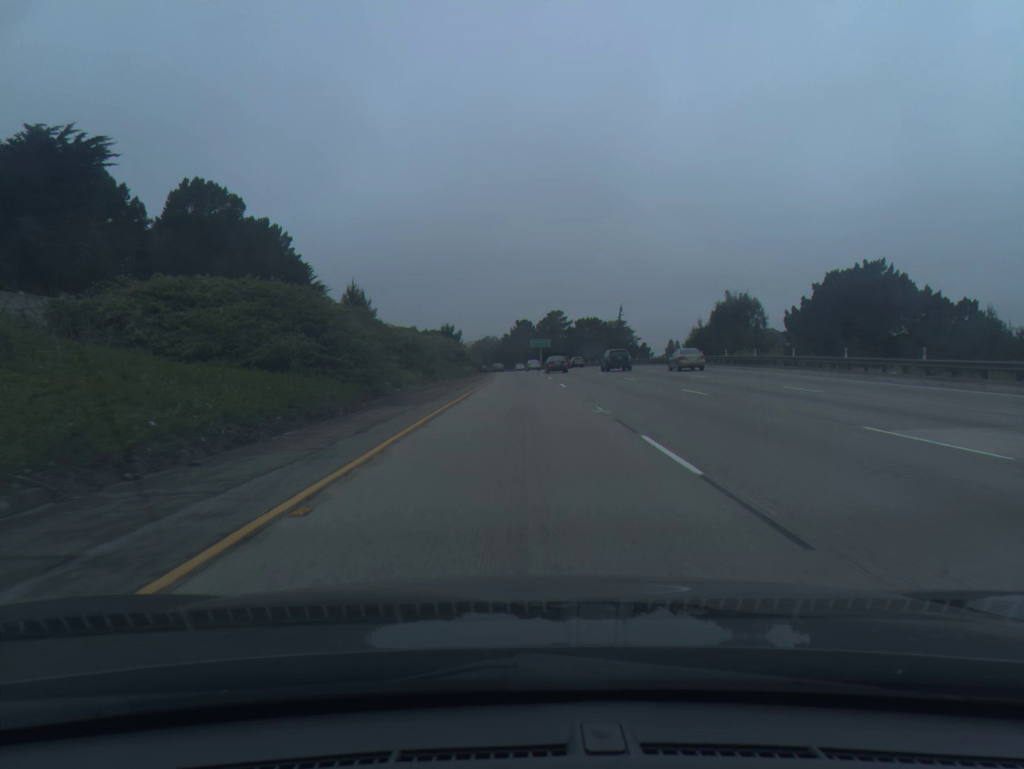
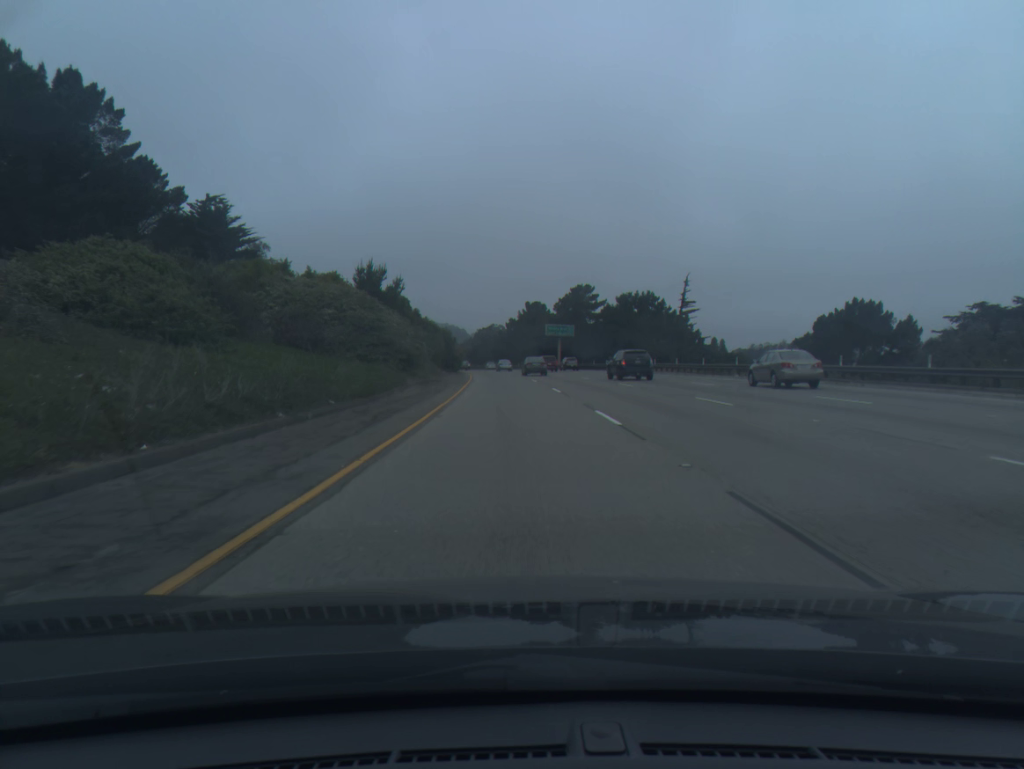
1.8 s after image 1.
(0.0, +62.0) m; -1°
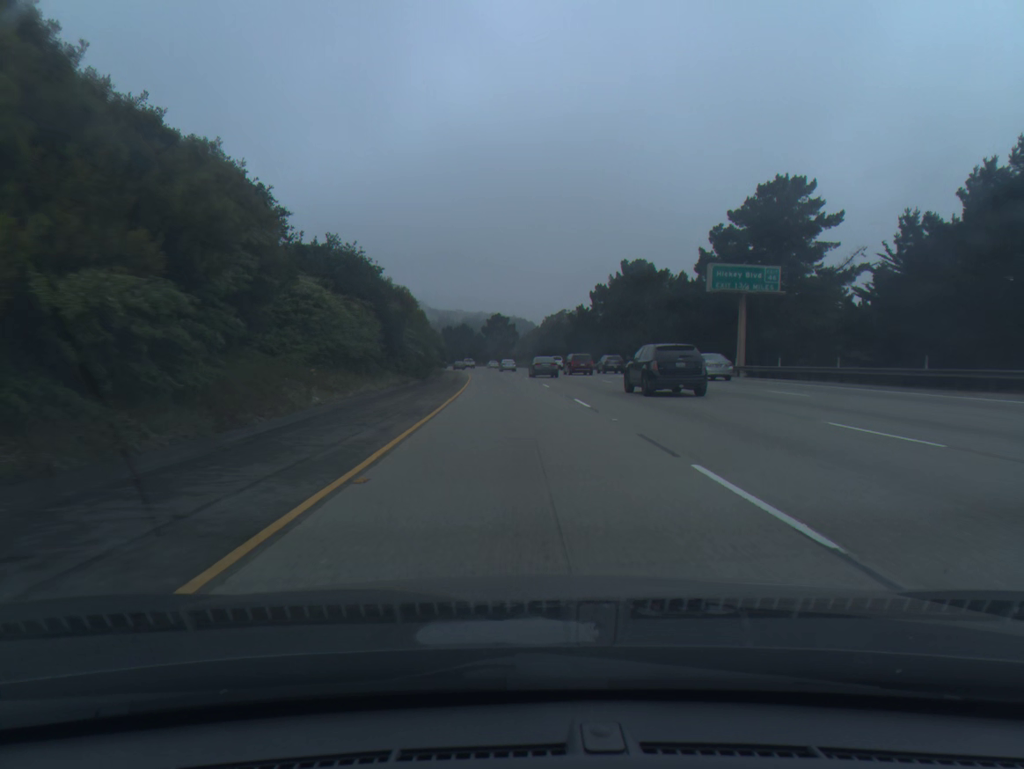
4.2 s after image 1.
(-3.6, +82.3) m; -5°
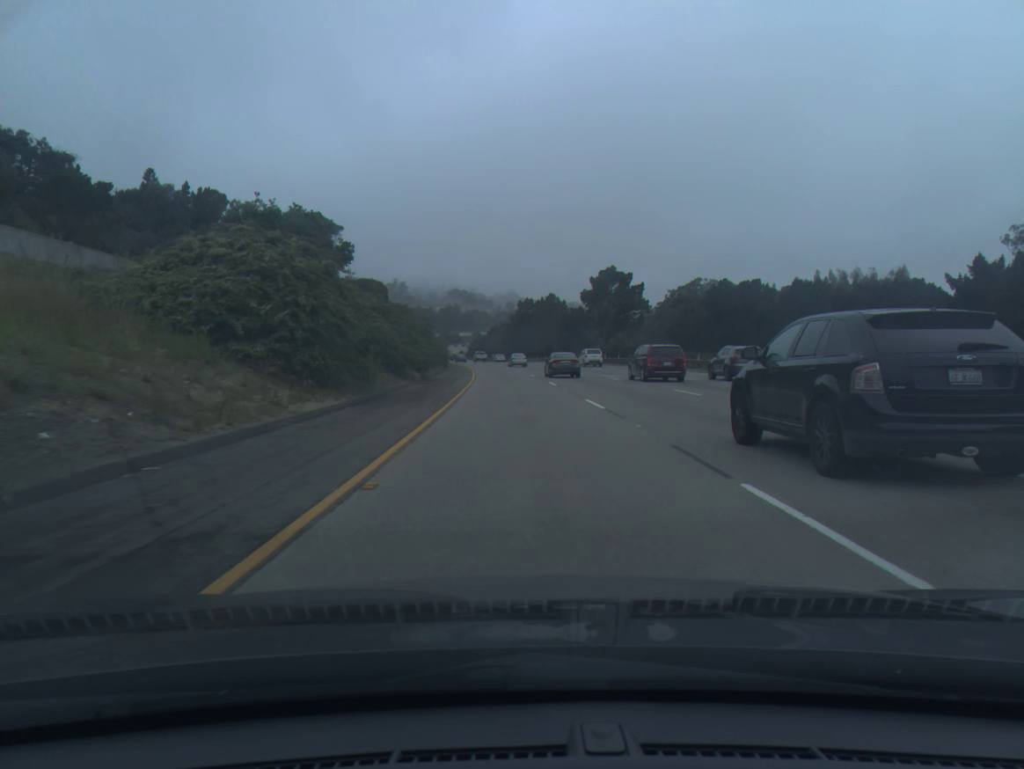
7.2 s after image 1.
(-6.1, +102.6) m; -7°
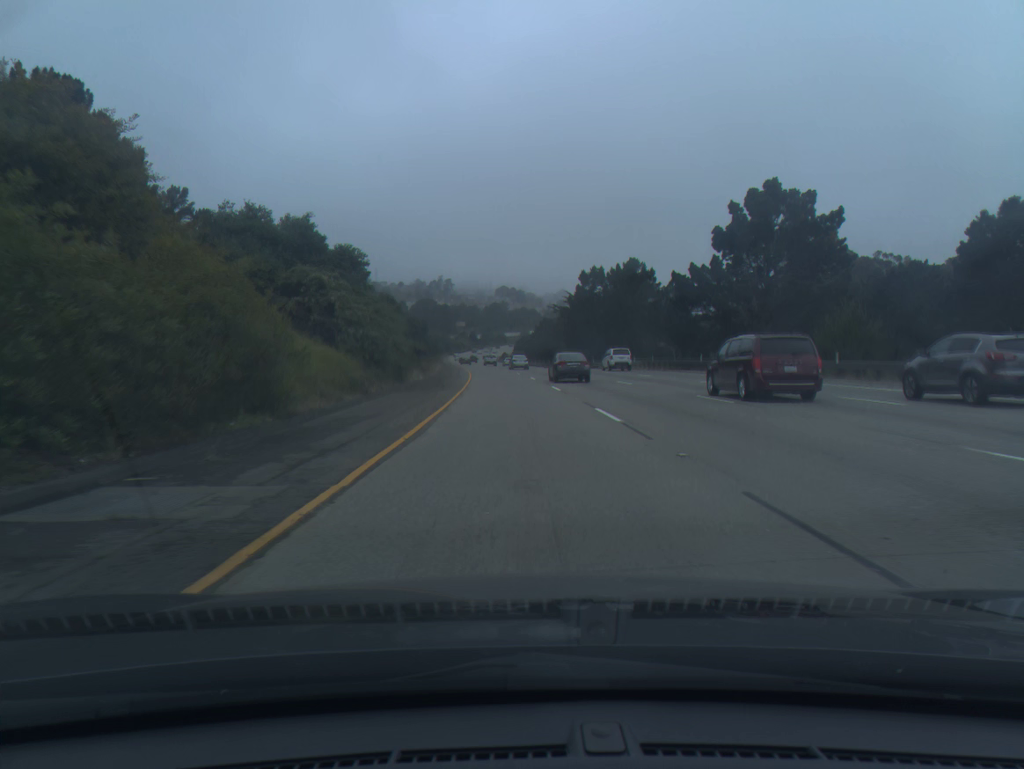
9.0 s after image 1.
(-1.9, +61.7) m; -4°
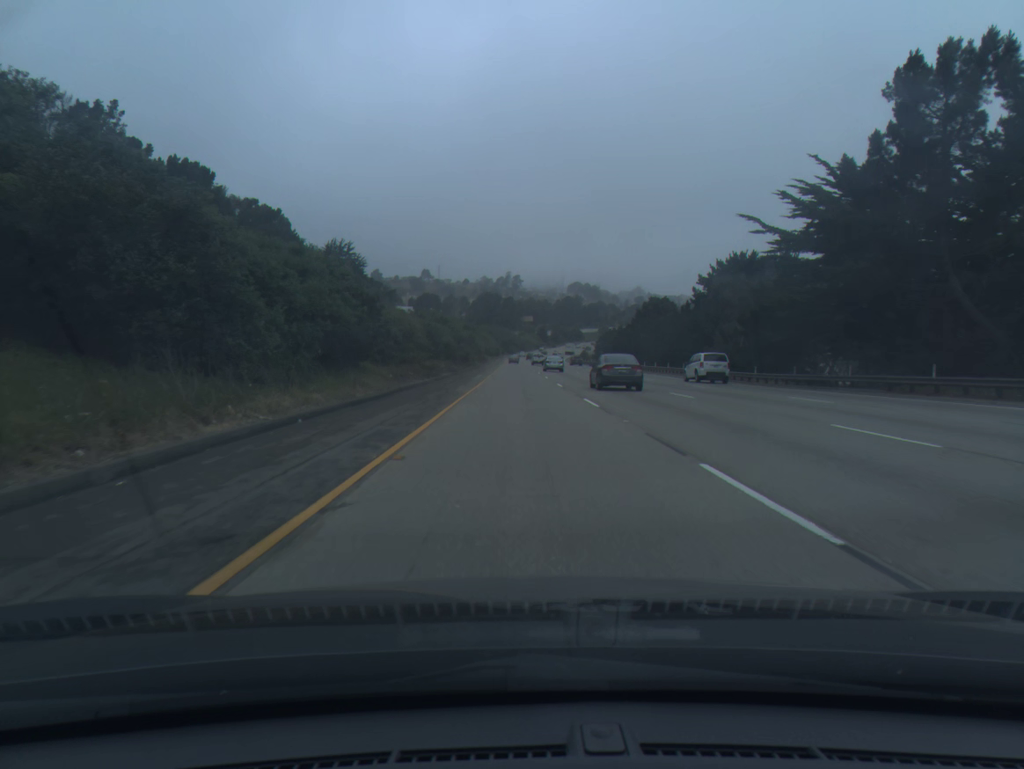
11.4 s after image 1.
(-3.9, +82.1) m; -5°
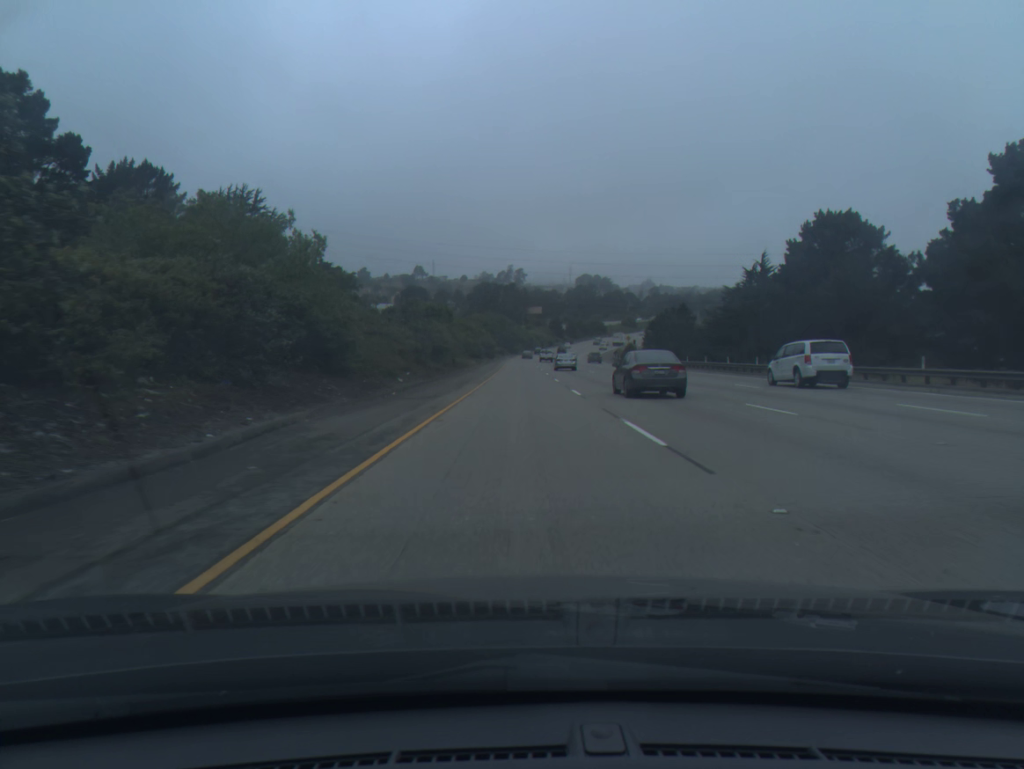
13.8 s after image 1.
(-0.6, +82.2) m; -1°
